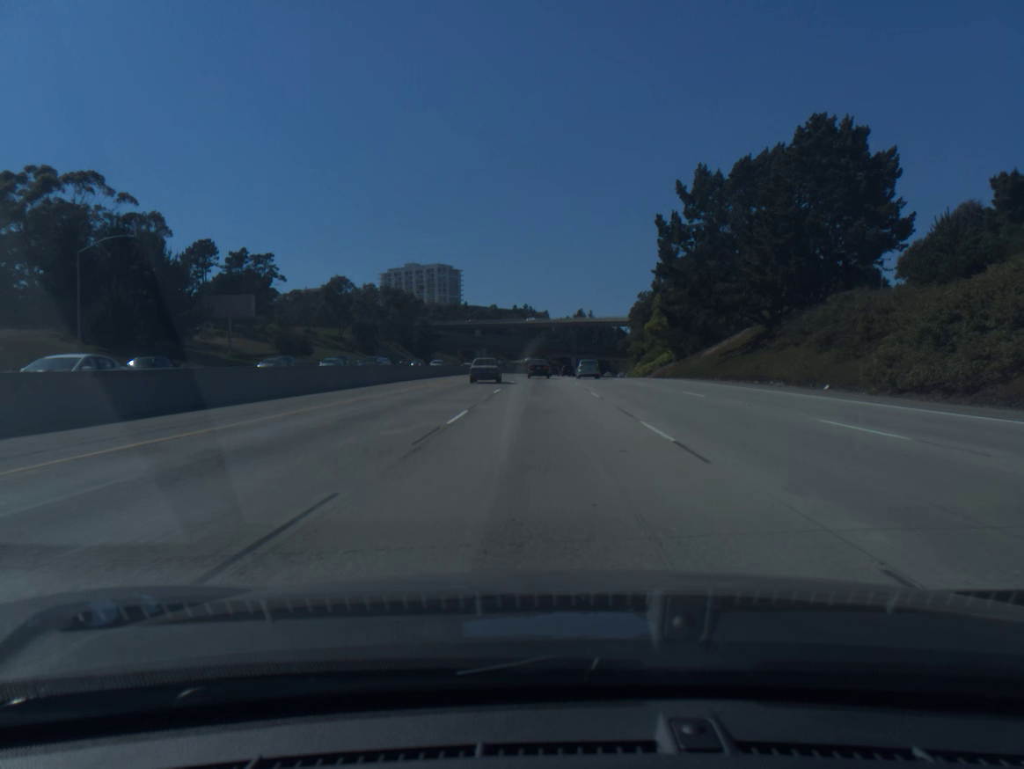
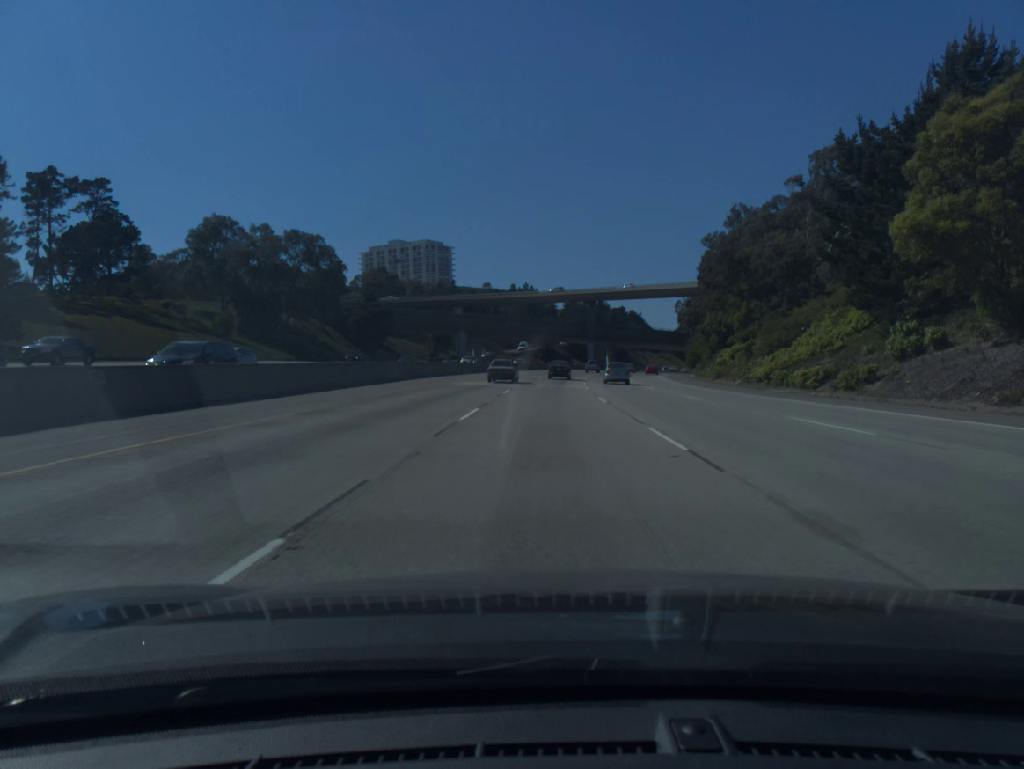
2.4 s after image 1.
(-0.1, +71.6) m; 0°
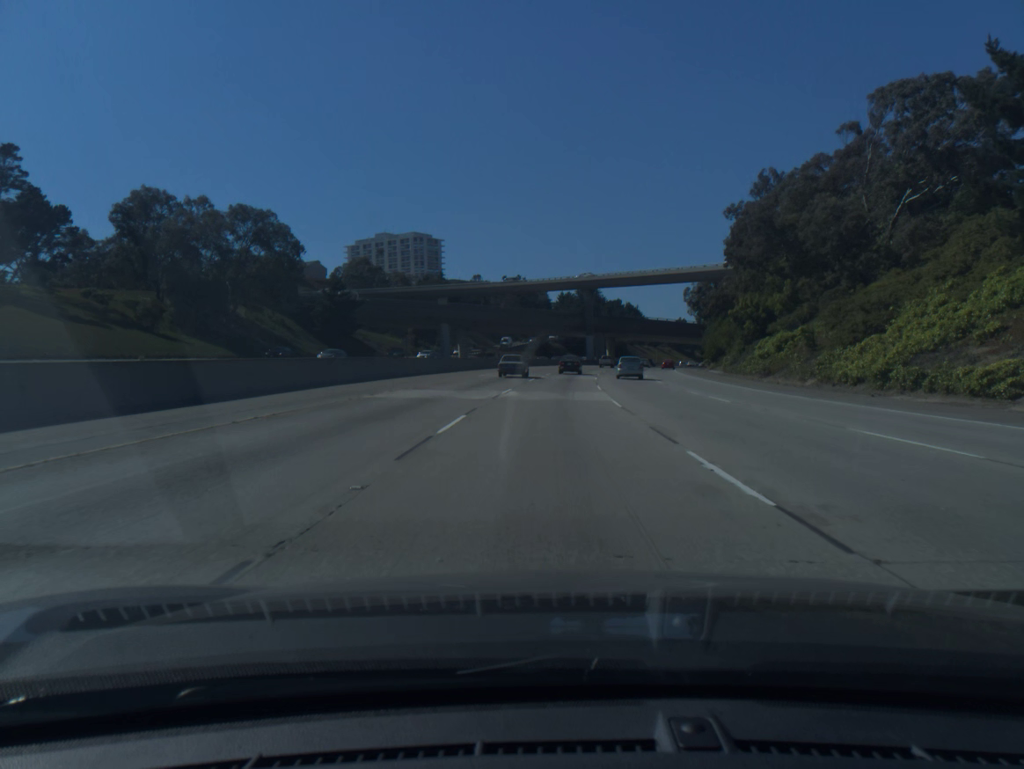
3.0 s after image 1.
(0.0, +17.9) m; 0°
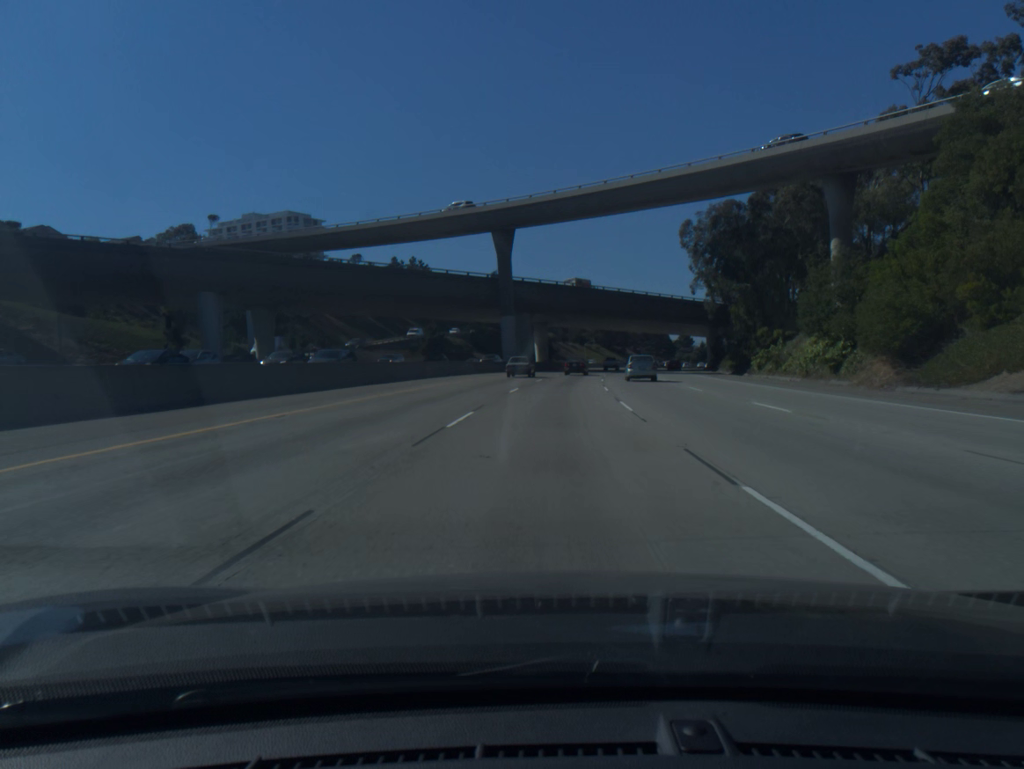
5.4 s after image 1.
(+3.4, +71.8) m; +6°
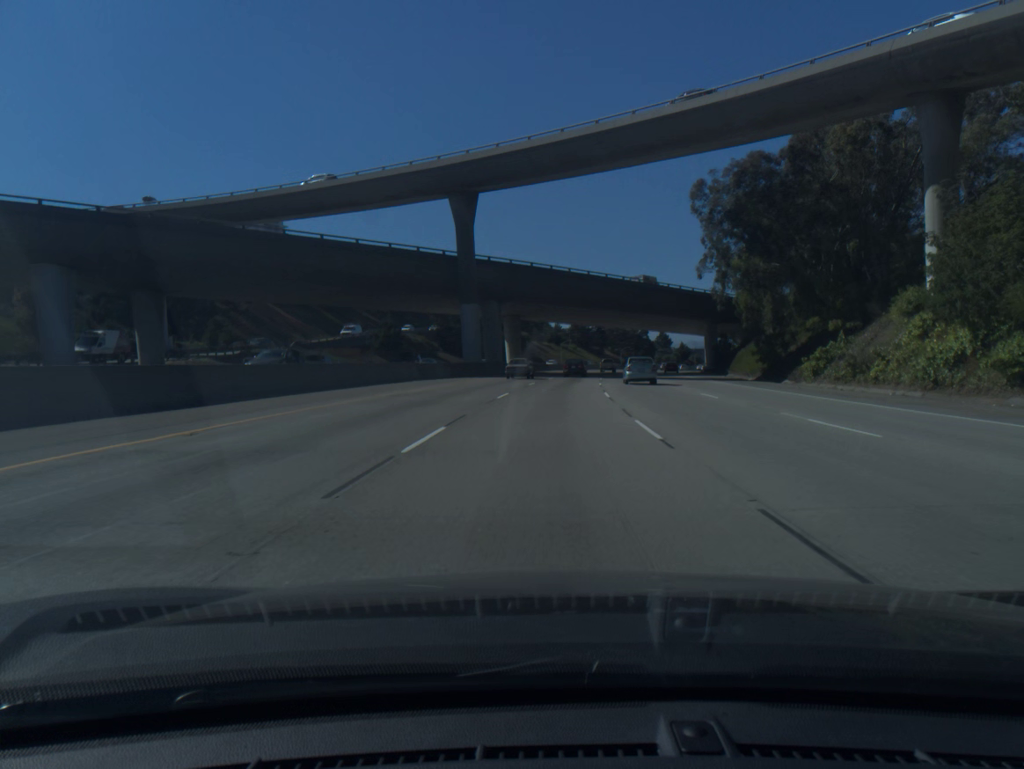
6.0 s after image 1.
(+0.3, +18.0) m; +2°
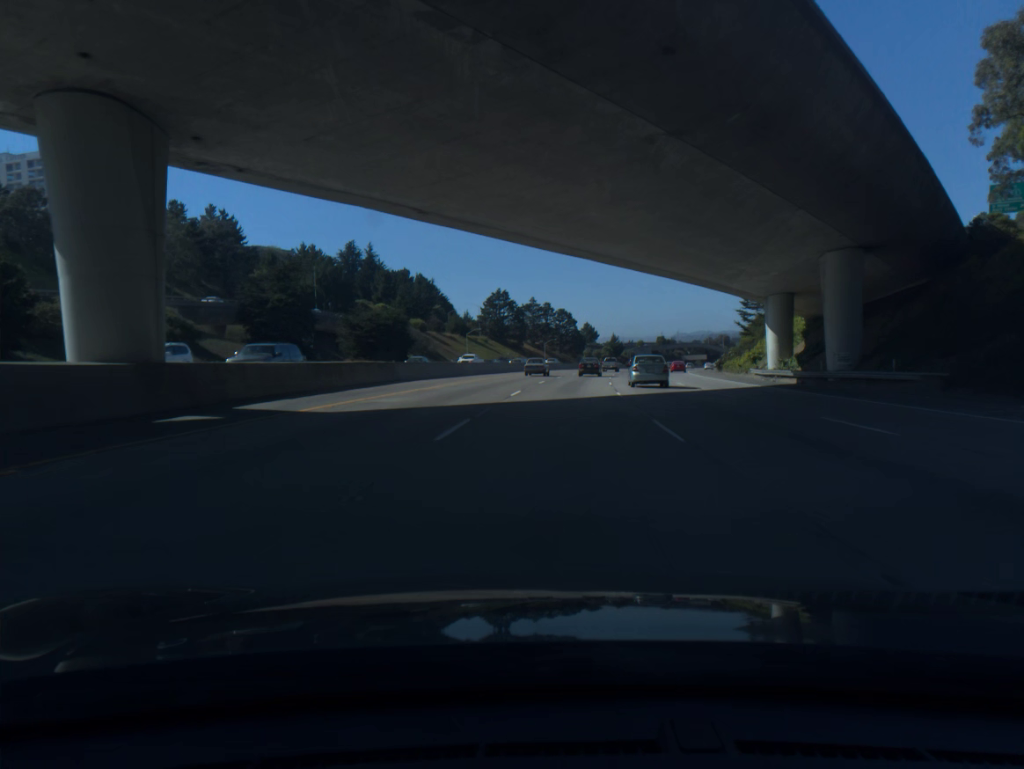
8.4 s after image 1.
(+4.0, +71.9) m; +6°
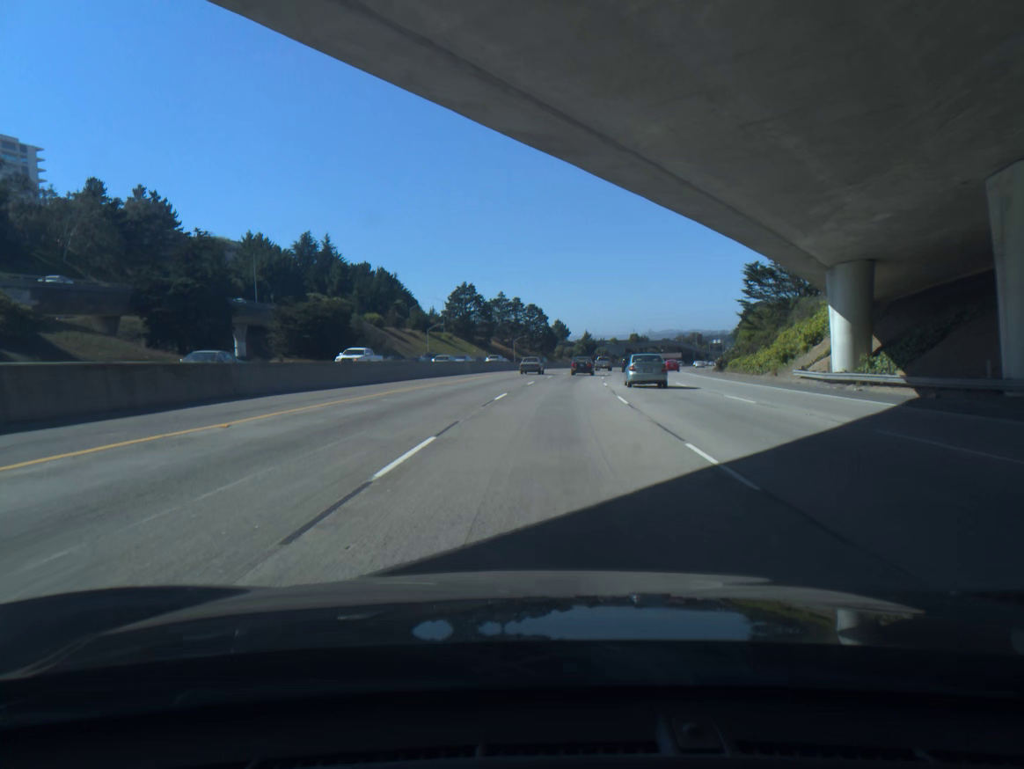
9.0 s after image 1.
(+0.3, +18.0) m; +2°
